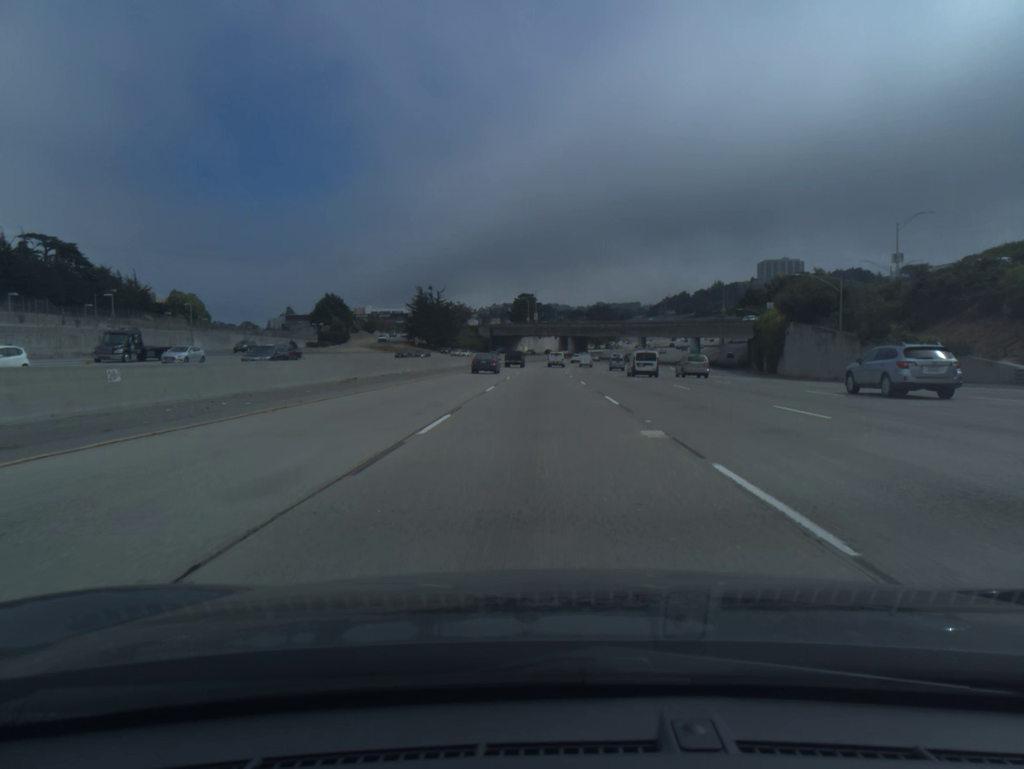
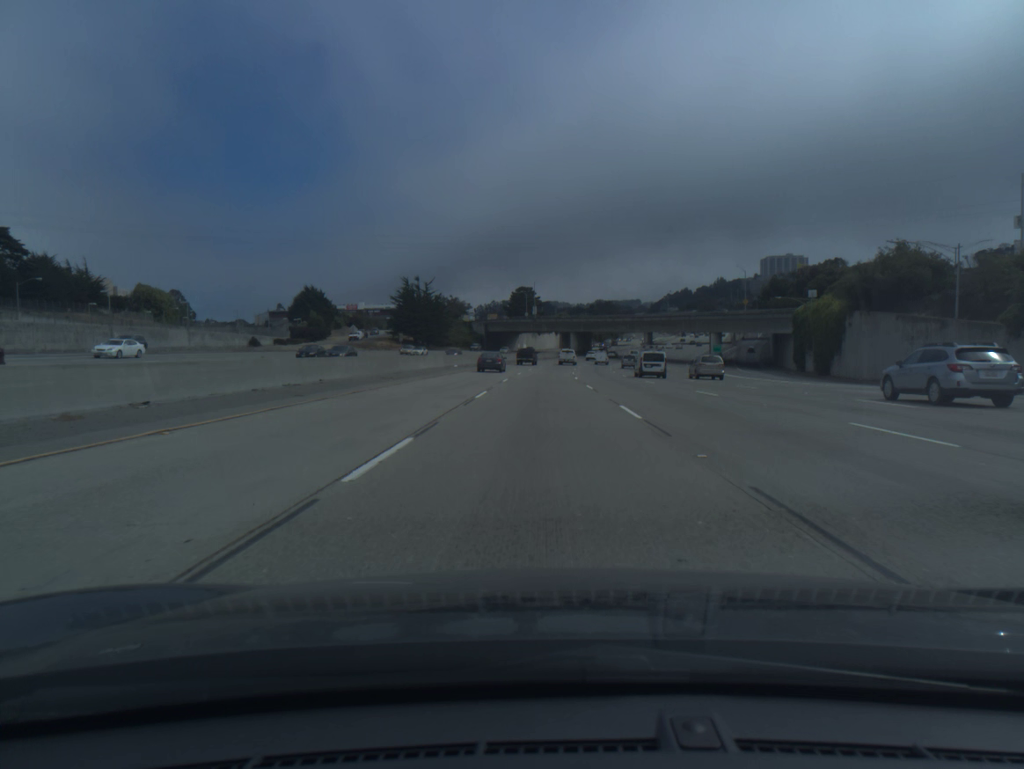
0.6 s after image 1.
(0.0, +19.1) m; 0°
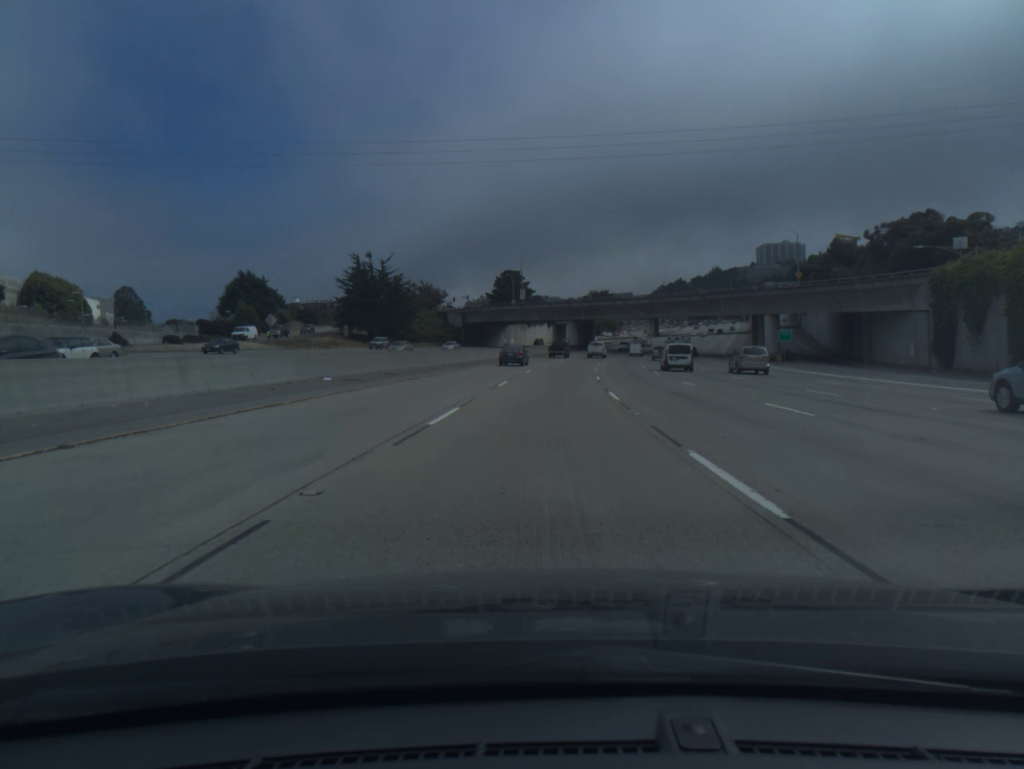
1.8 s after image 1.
(+0.1, +38.4) m; +1°
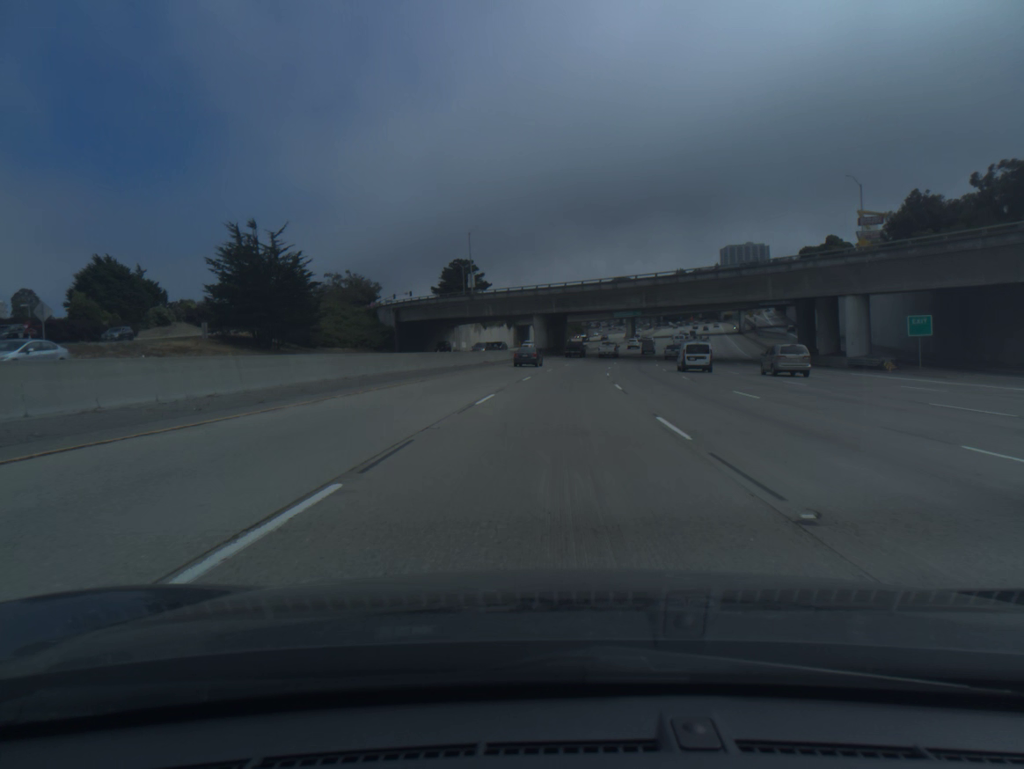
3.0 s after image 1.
(+0.8, +38.7) m; +3°
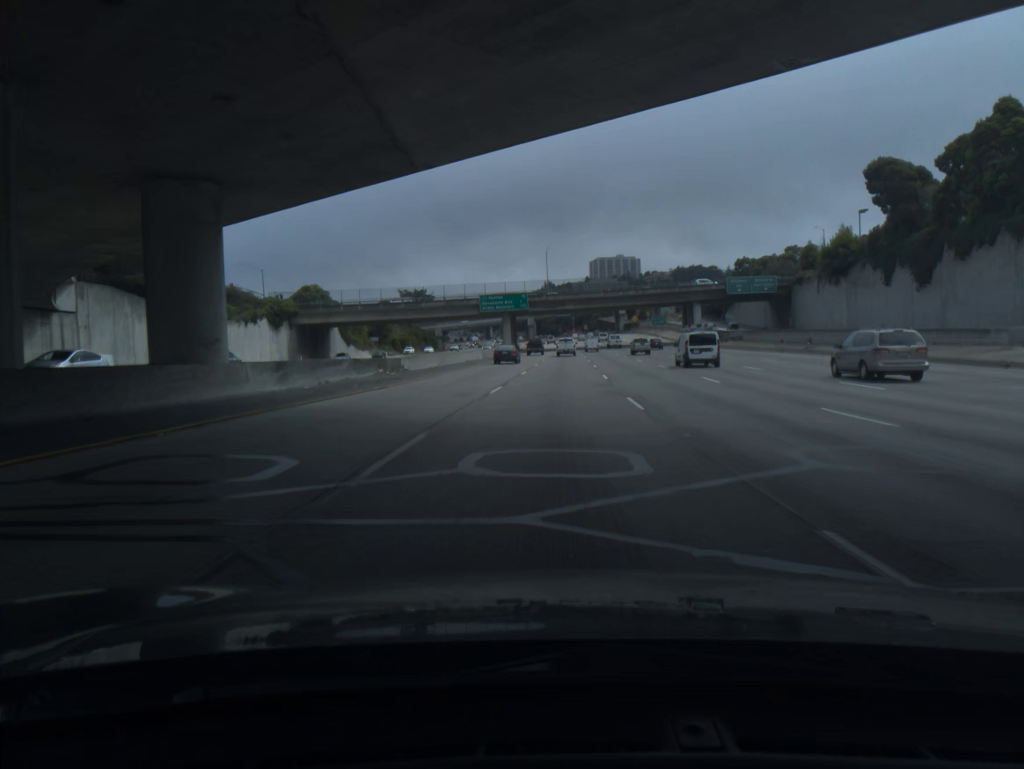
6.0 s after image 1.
(+8.5, +97.2) m; +10°
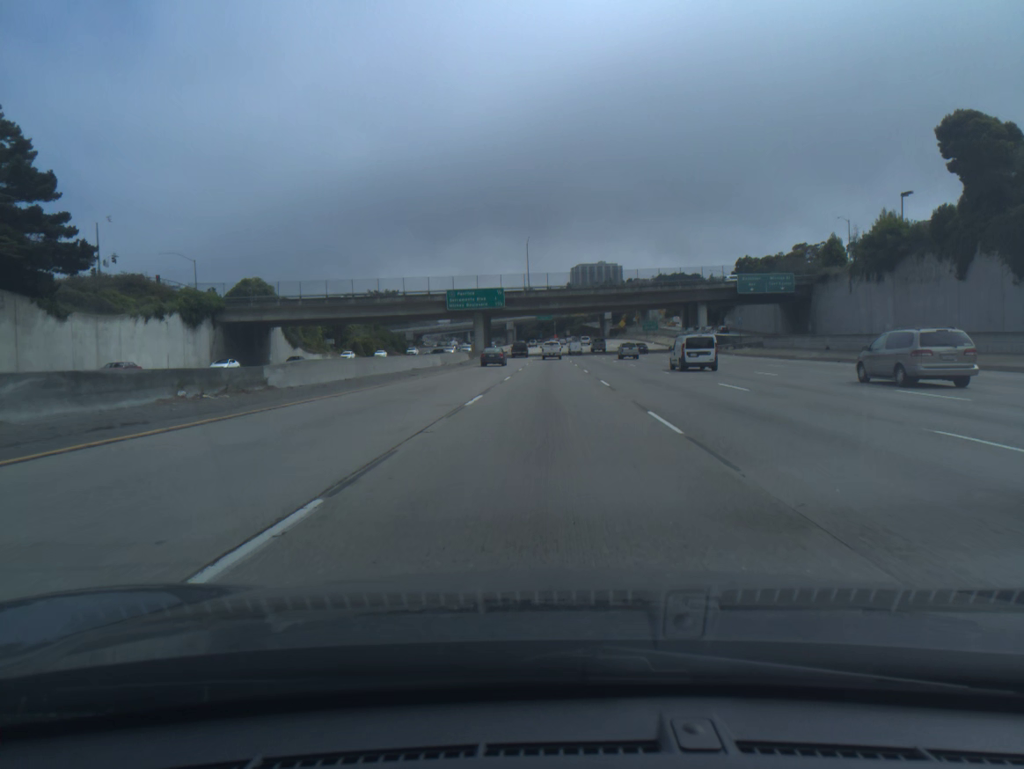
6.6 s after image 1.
(+0.3, +19.6) m; +1°
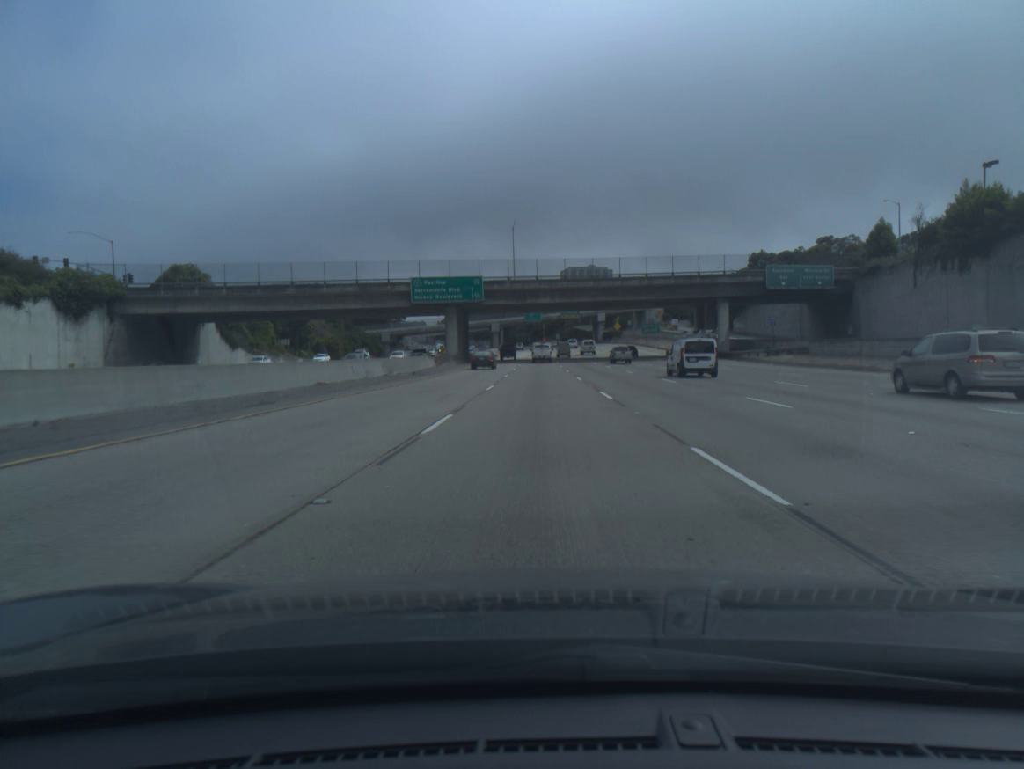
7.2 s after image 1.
(+0.2, +19.5) m; +1°
